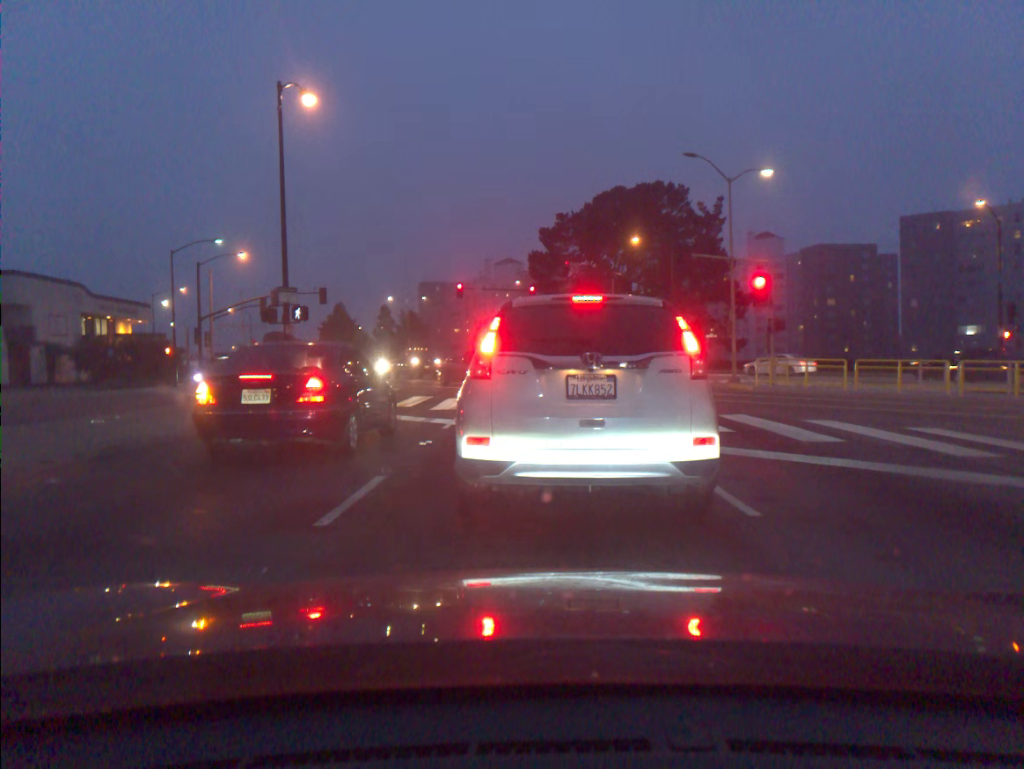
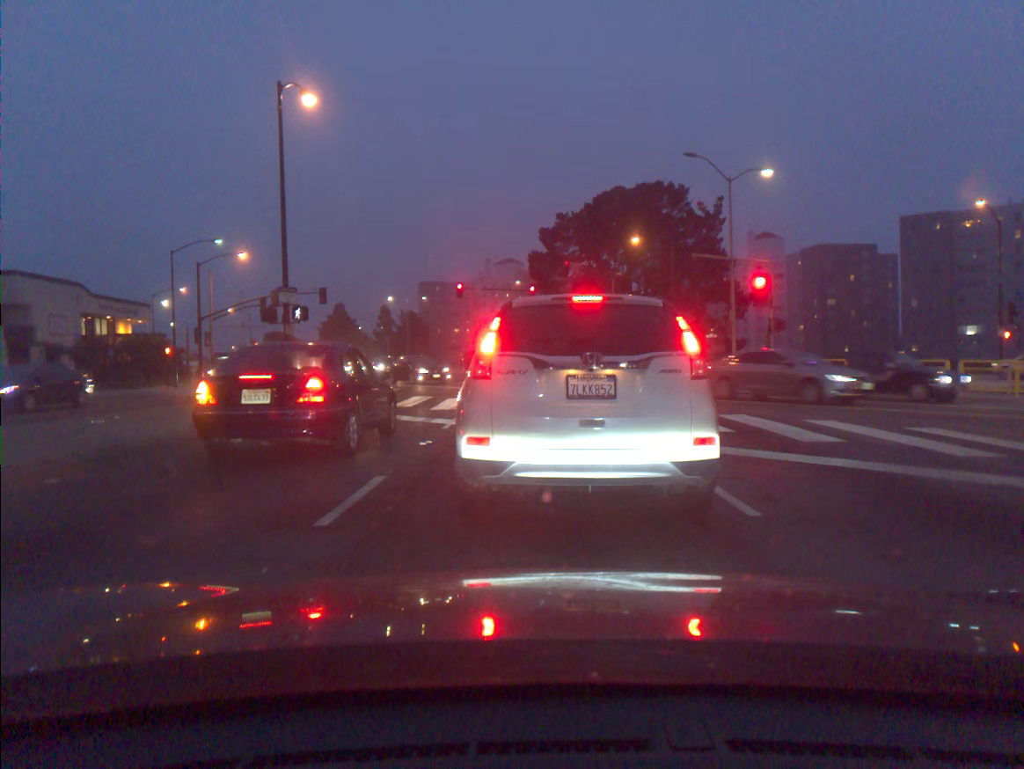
(0.0, 0.0) m; 0°
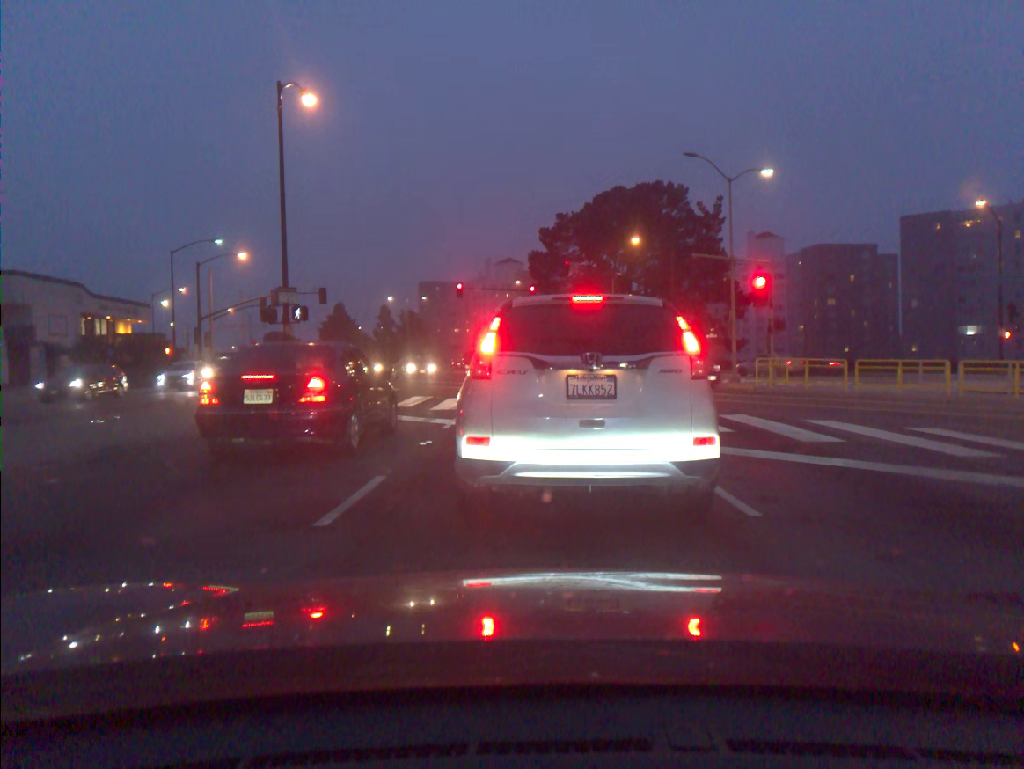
(0.0, 0.0) m; 0°
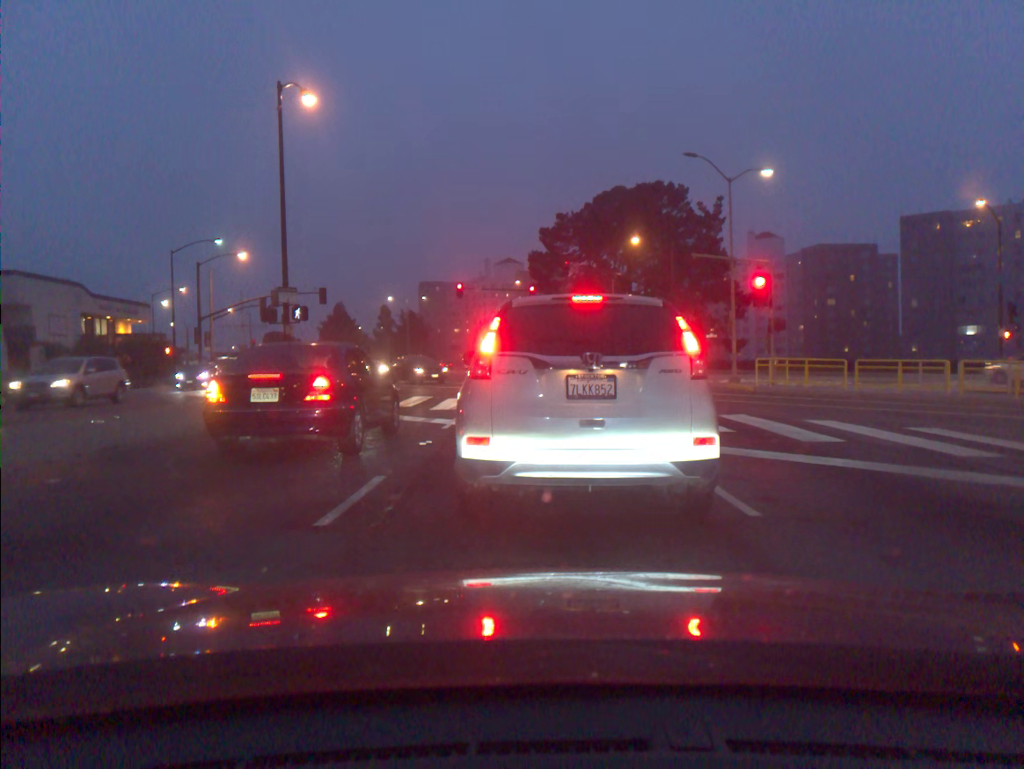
(0.0, 0.0) m; 0°
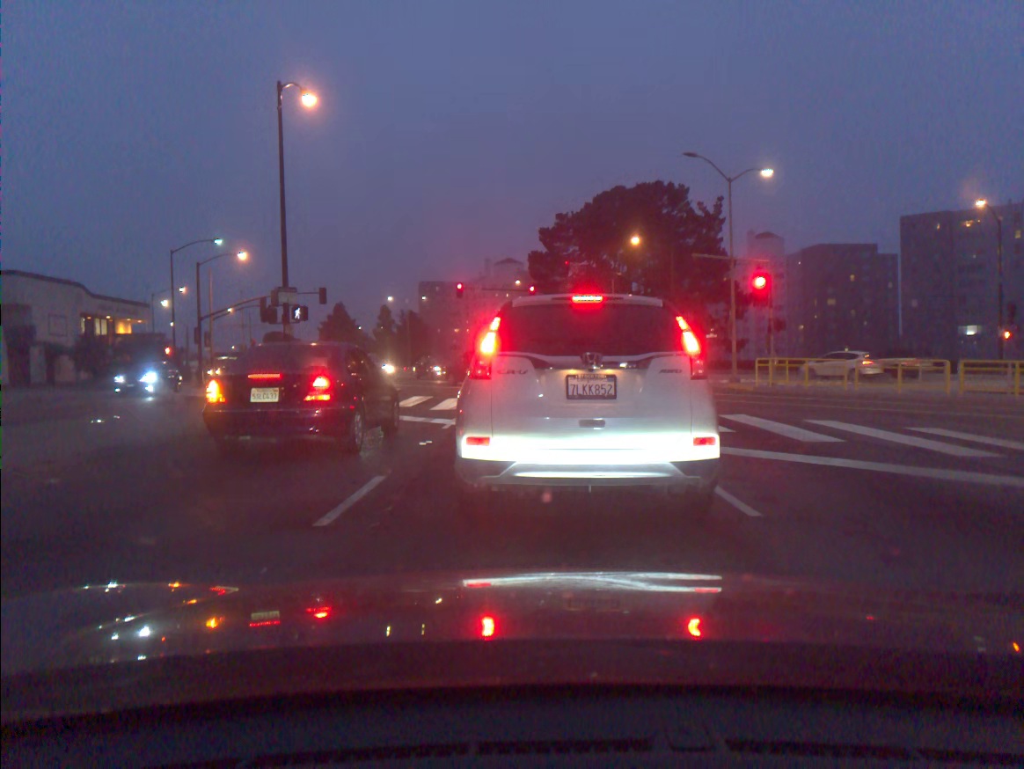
(0.0, 0.0) m; 0°
